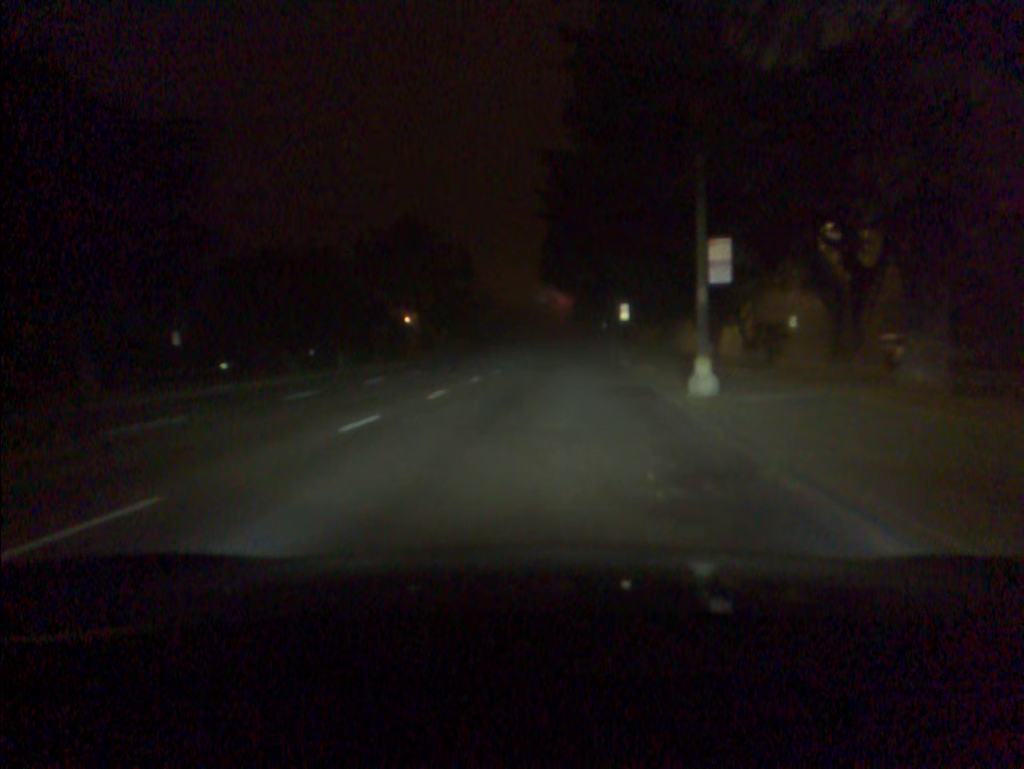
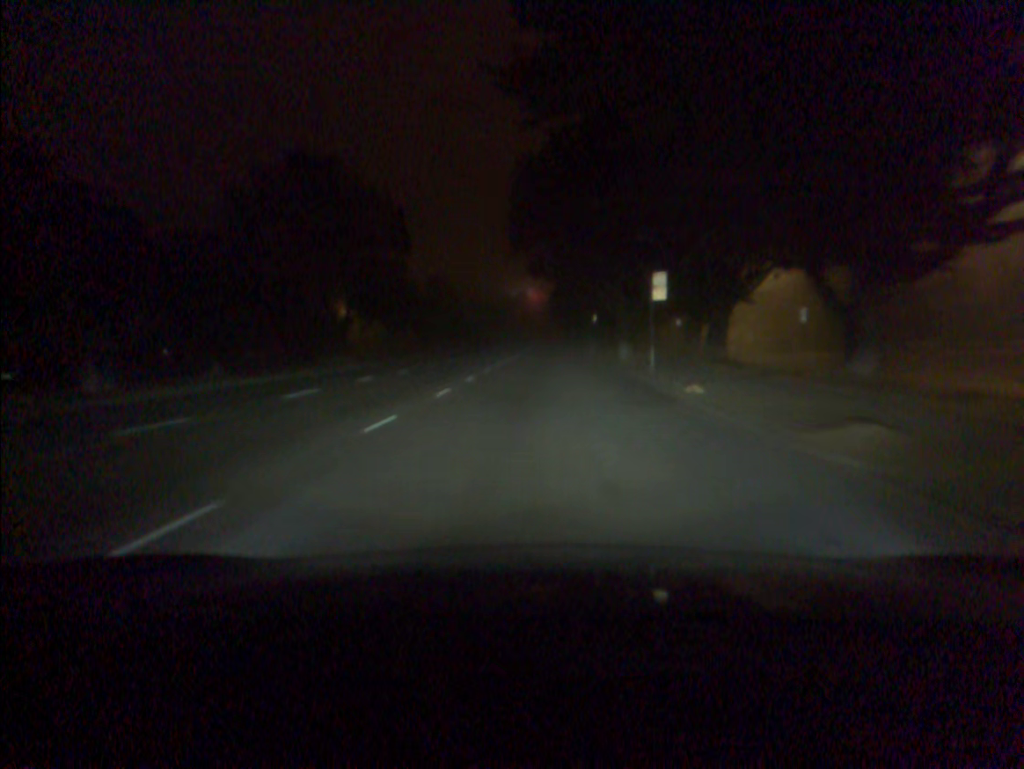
(+0.3, +22.1) m; +2°
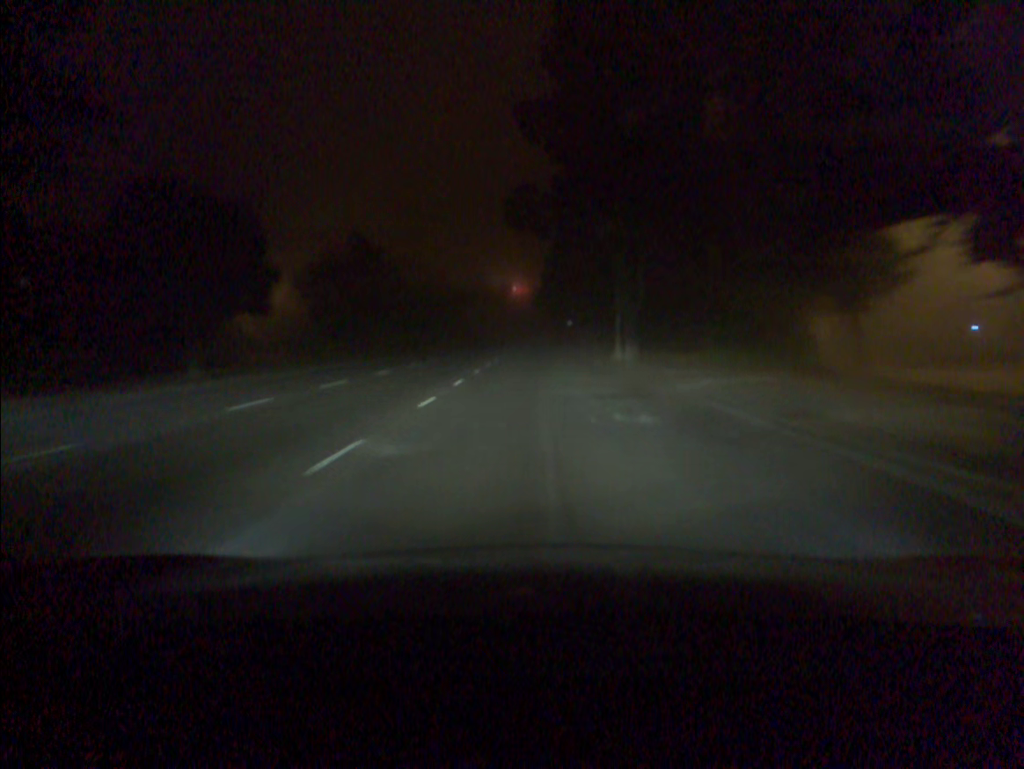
(+0.2, +32.6) m; +1°
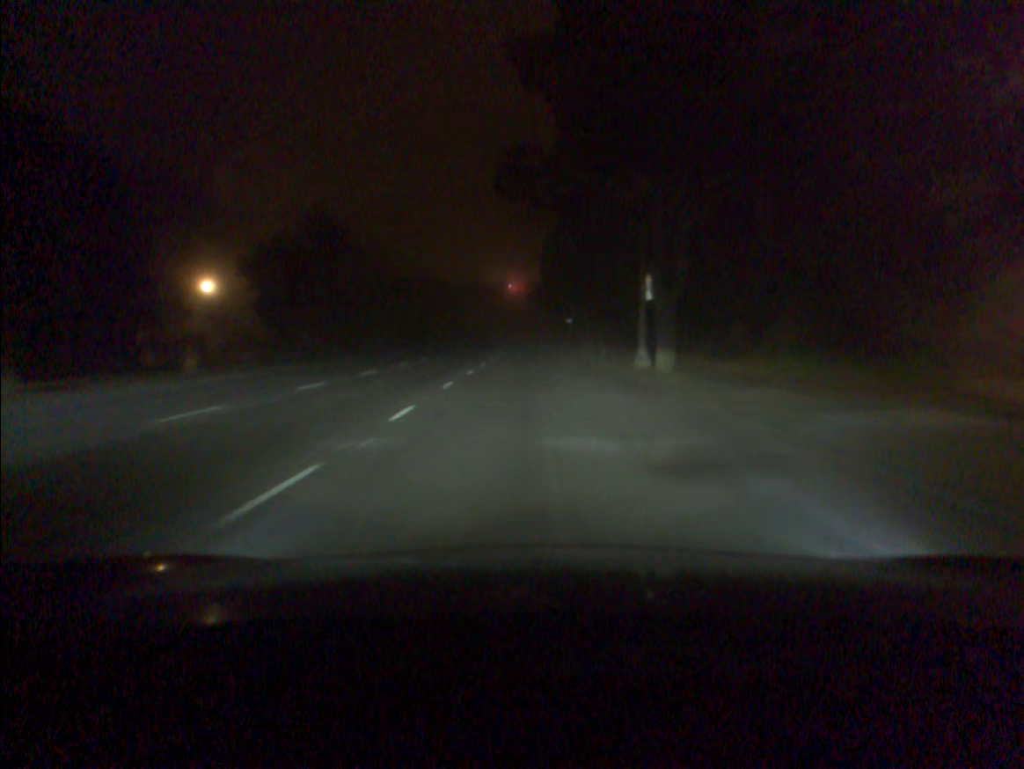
(0.0, +9.5) m; 0°
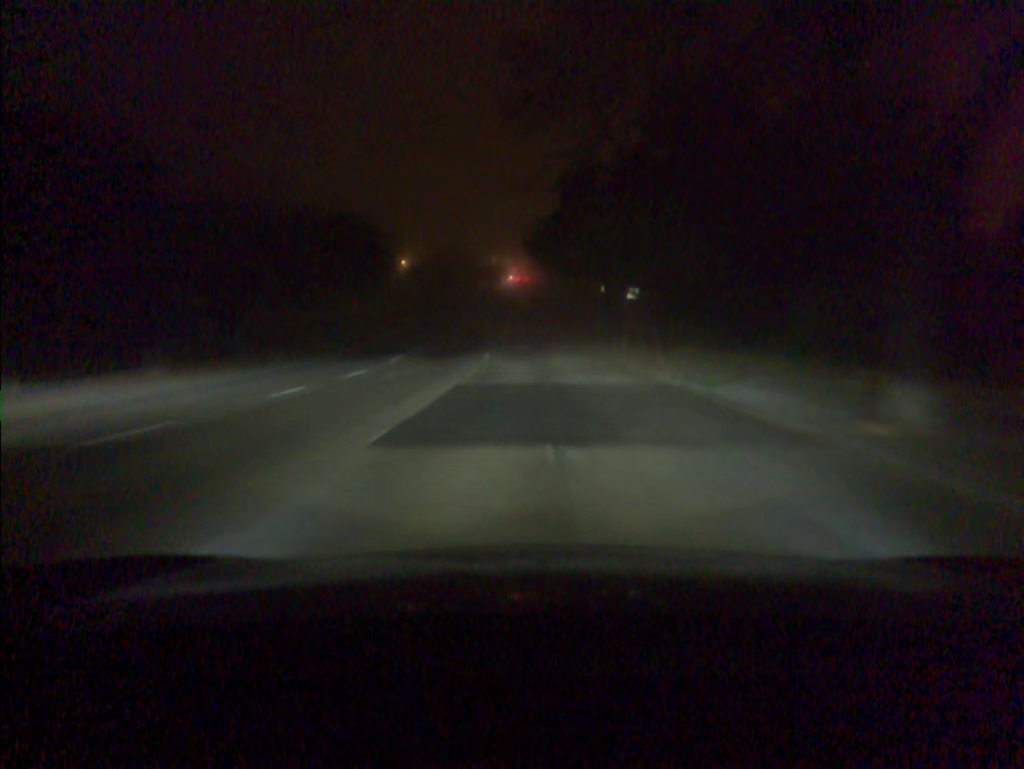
(0.0, +53.9) m; 0°
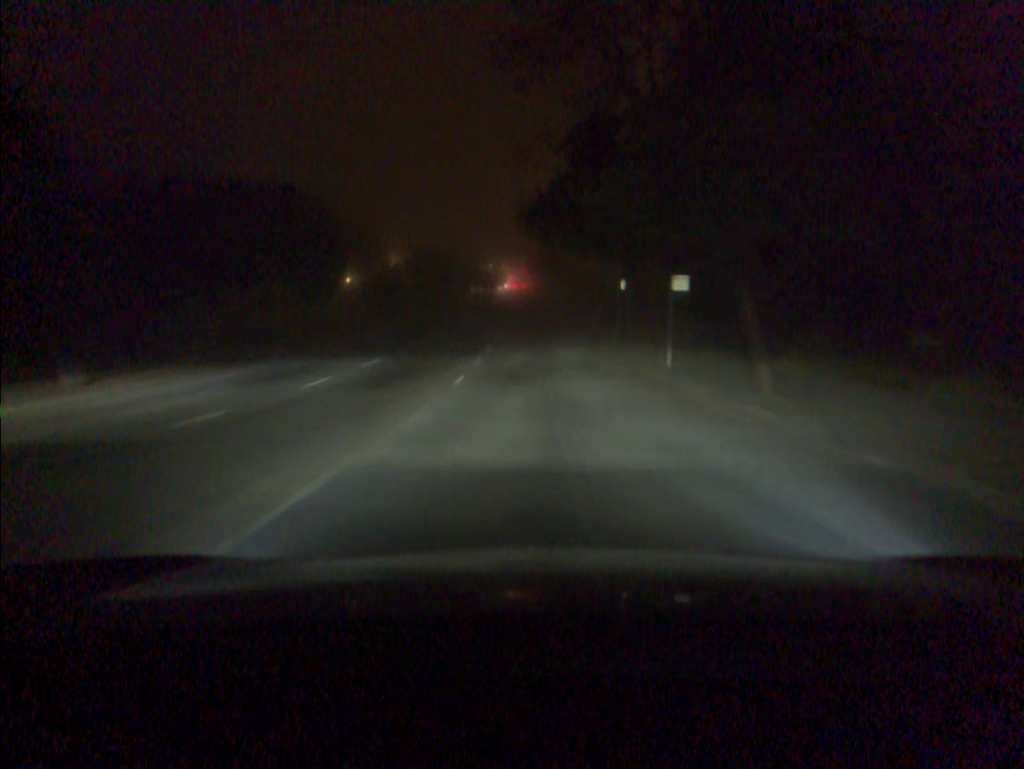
(0.0, +11.7) m; 0°
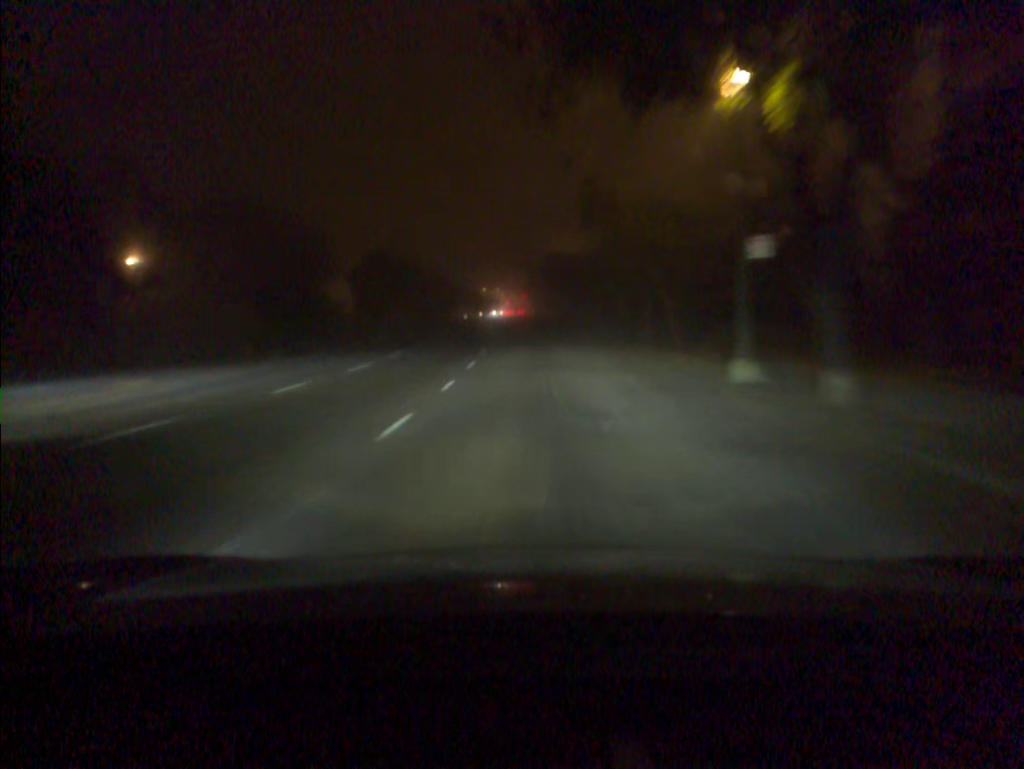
(+0.1, +24.1) m; 0°
